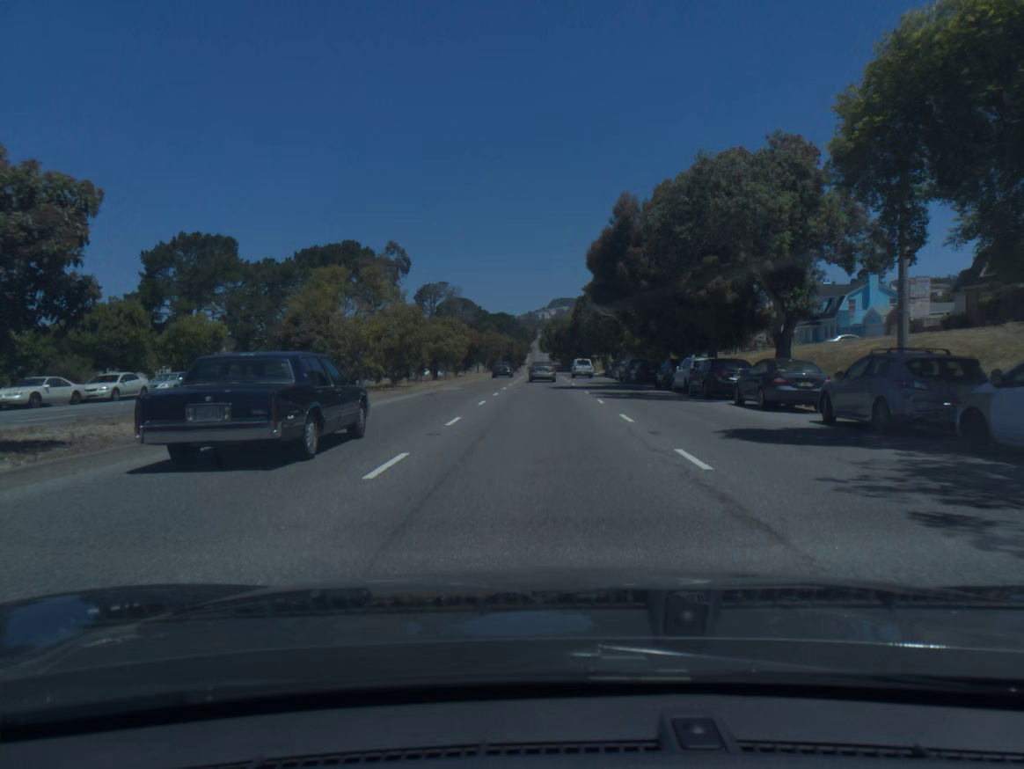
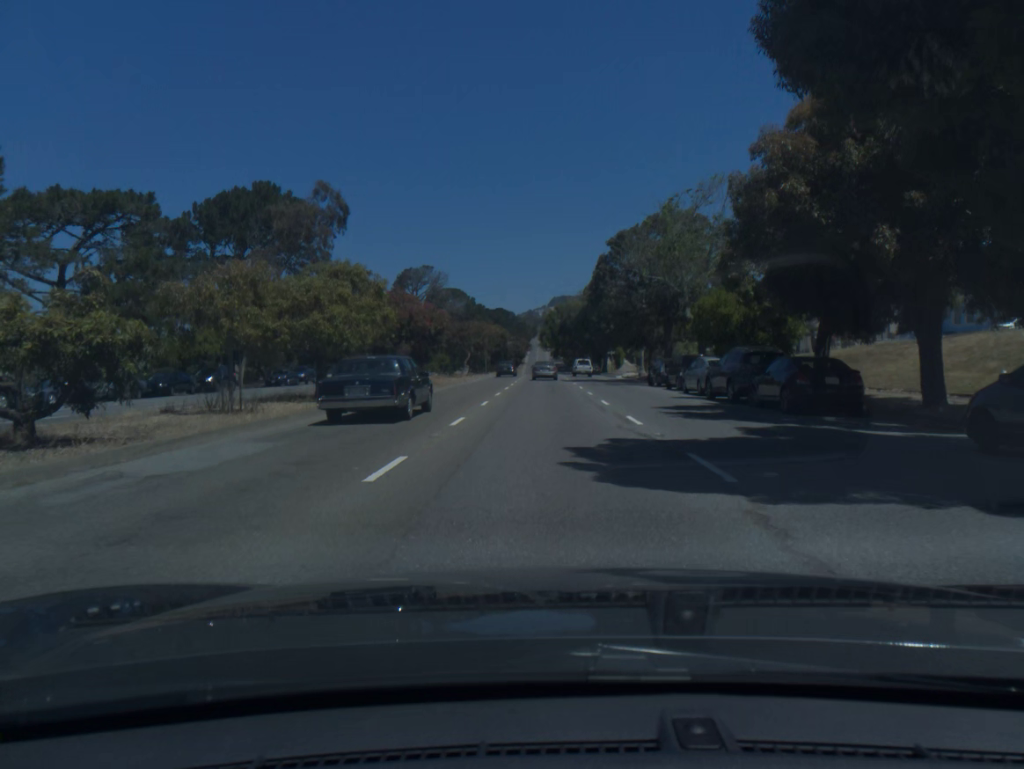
(0.0, +29.3) m; 0°
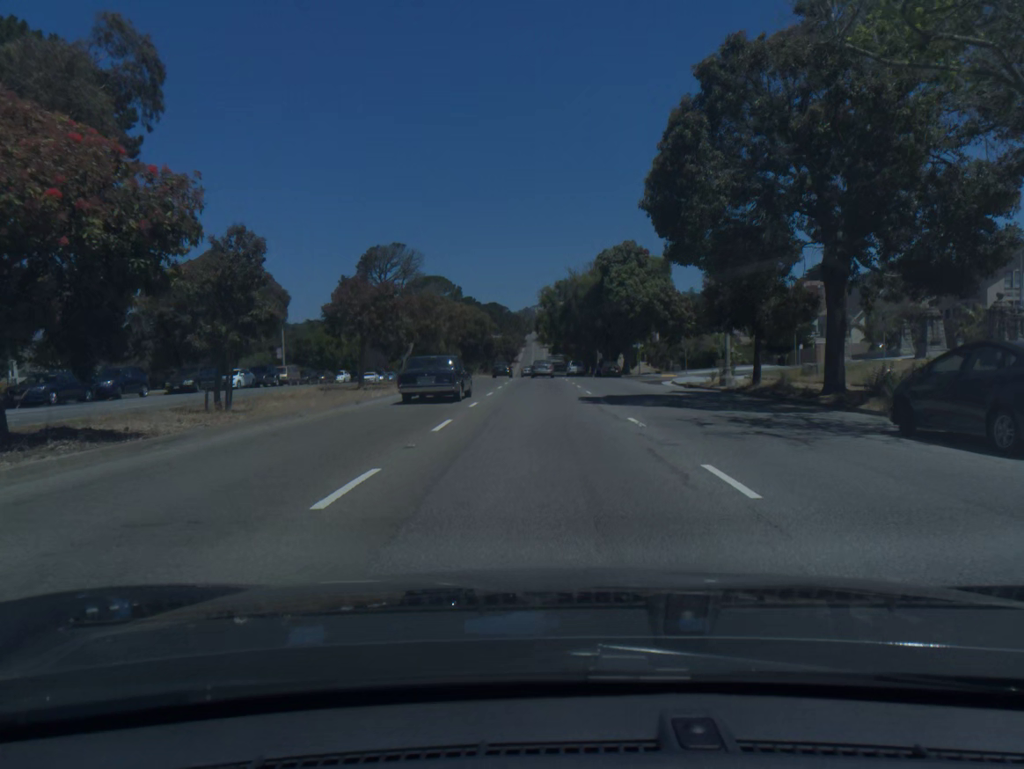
(+0.1, +30.8) m; 0°
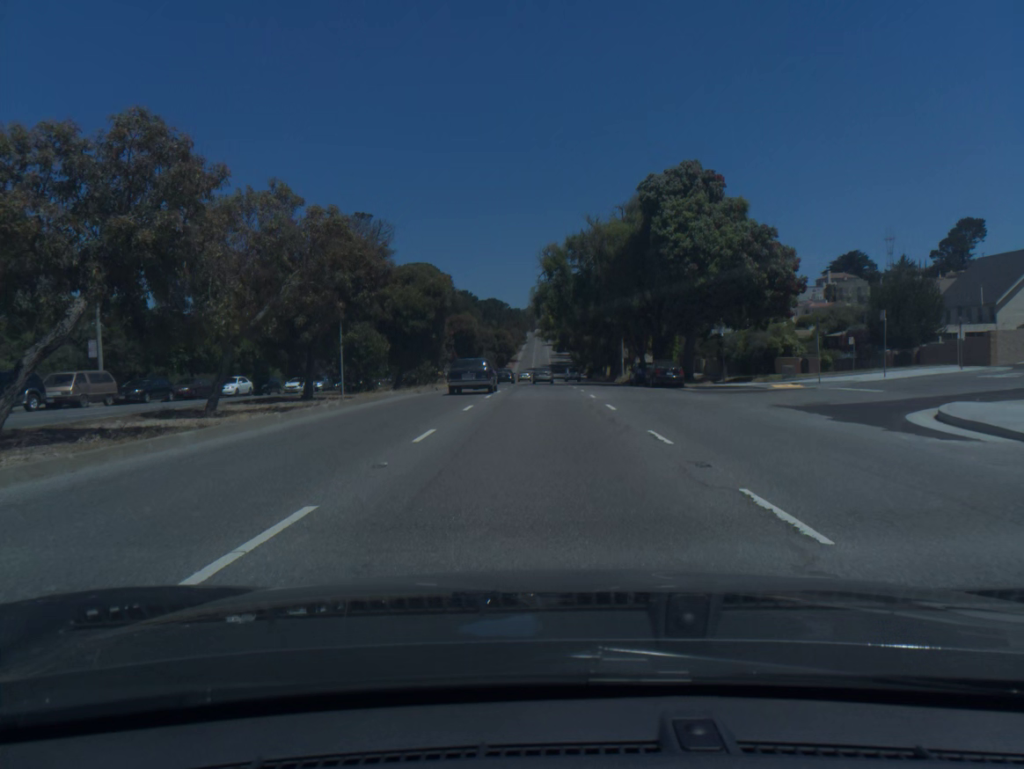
(-0.1, +31.2) m; 0°
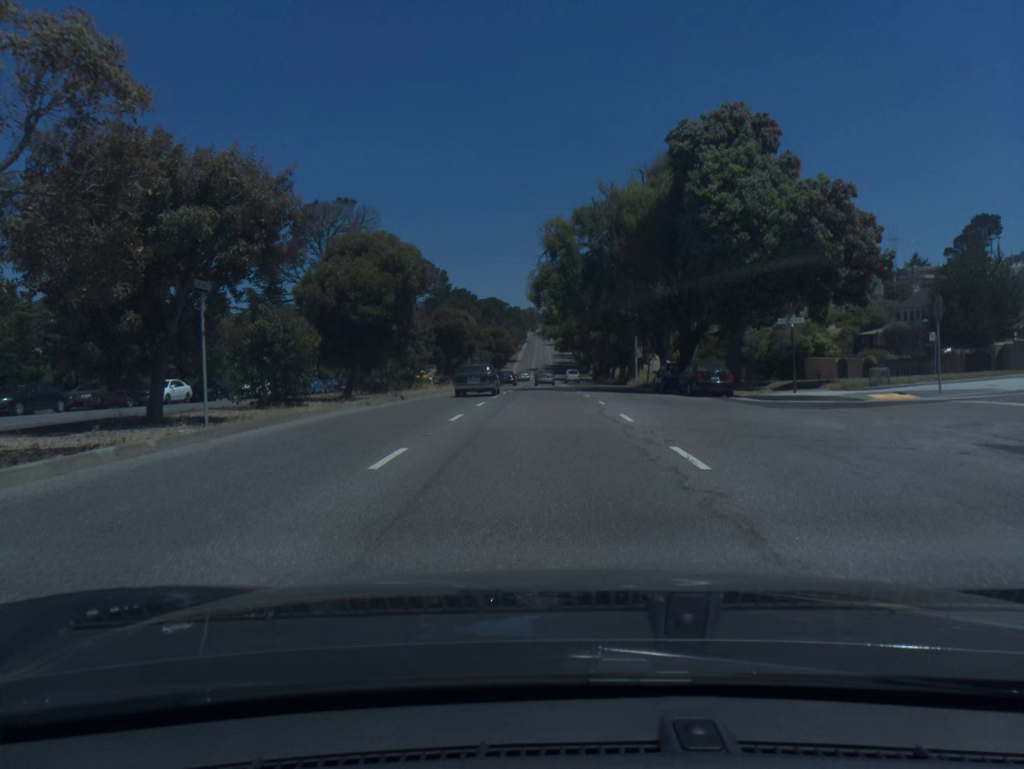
(0.0, +10.5) m; 0°
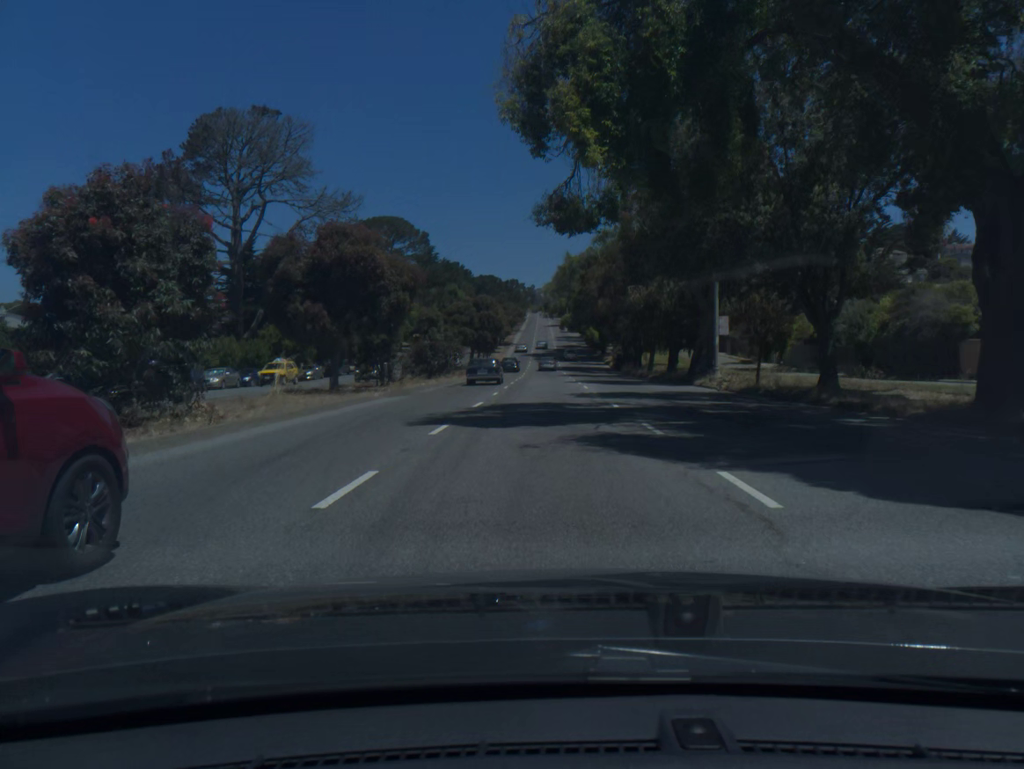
(0.0, +31.5) m; 0°
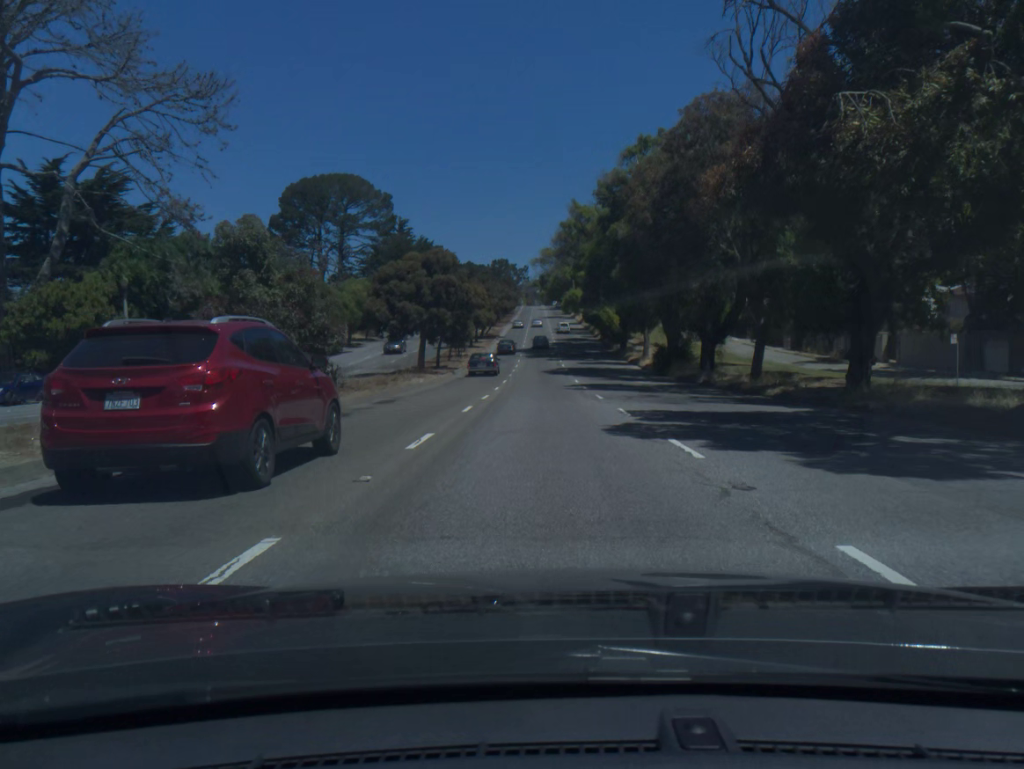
(+0.1, +31.9) m; 0°
